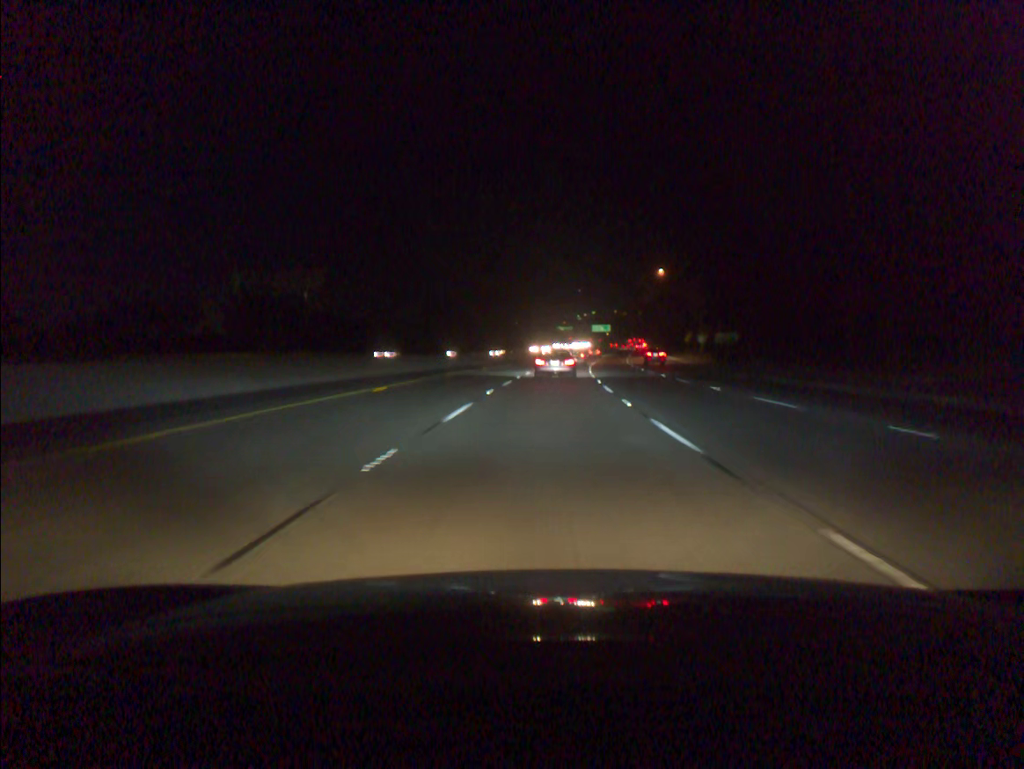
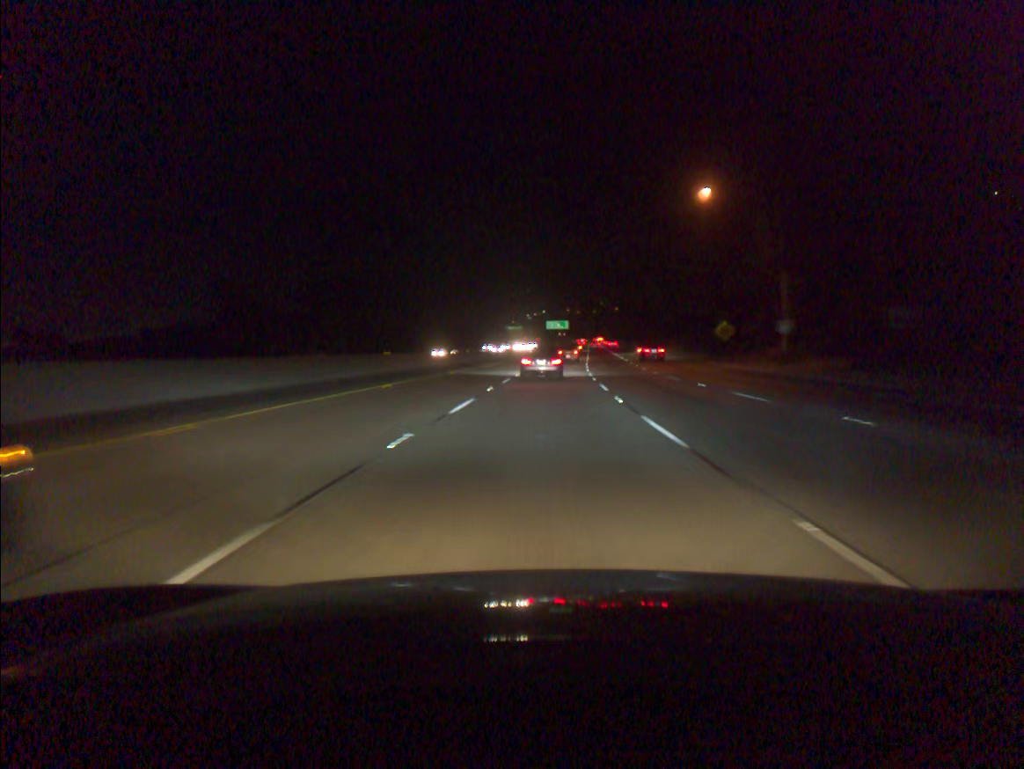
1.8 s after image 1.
(+1.7, +56.5) m; +4°
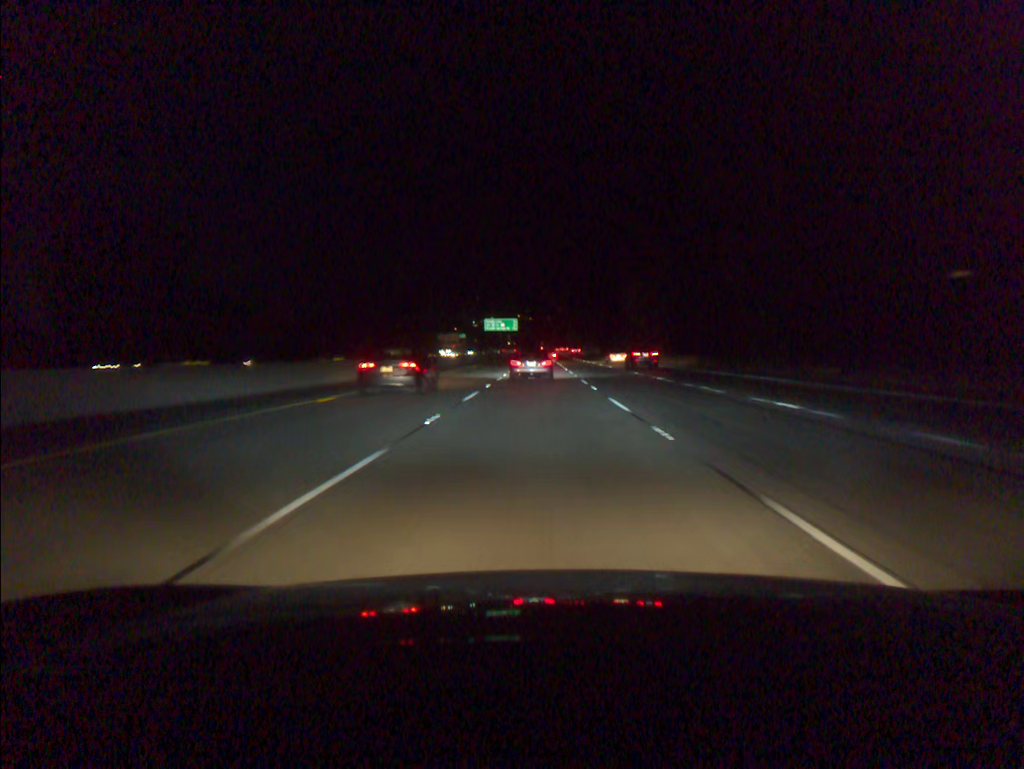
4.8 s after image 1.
(+3.9, +93.4) m; +4°
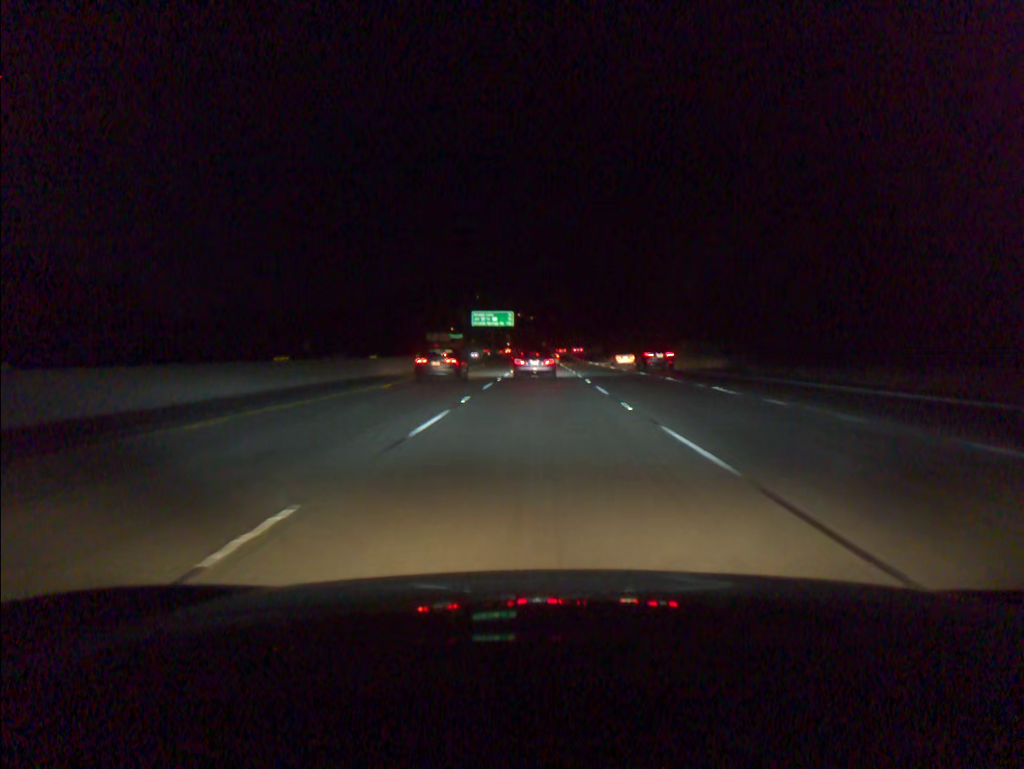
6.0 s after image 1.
(-0.1, +37.0) m; 0°
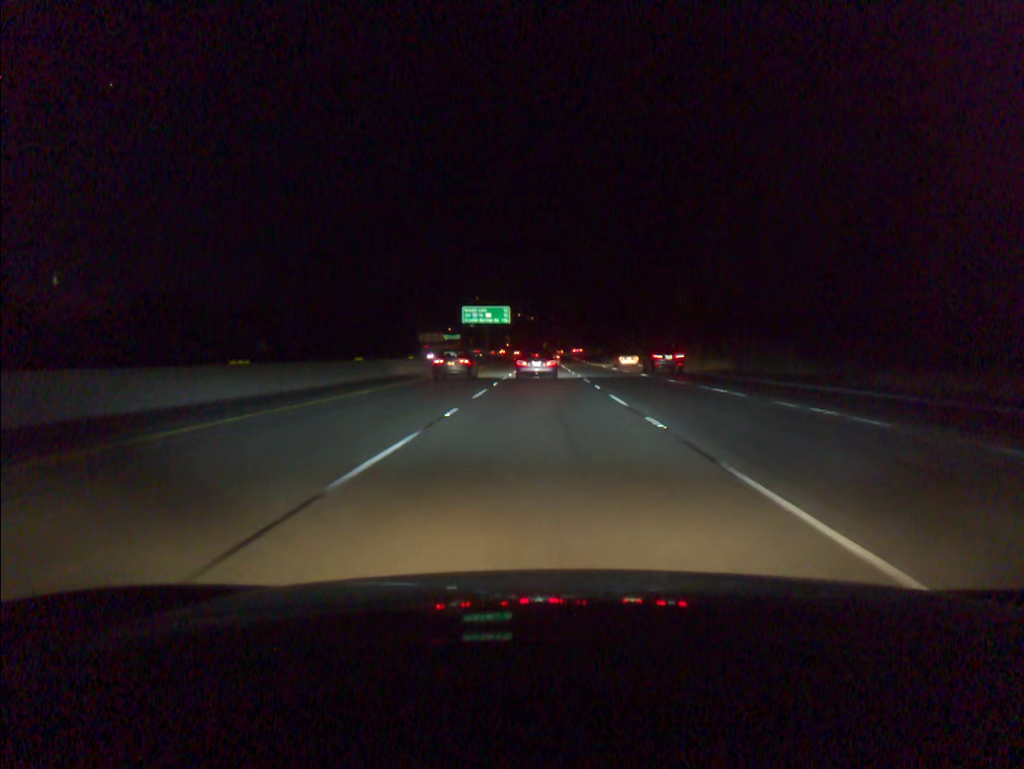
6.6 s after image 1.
(0.0, +18.4) m; 0°
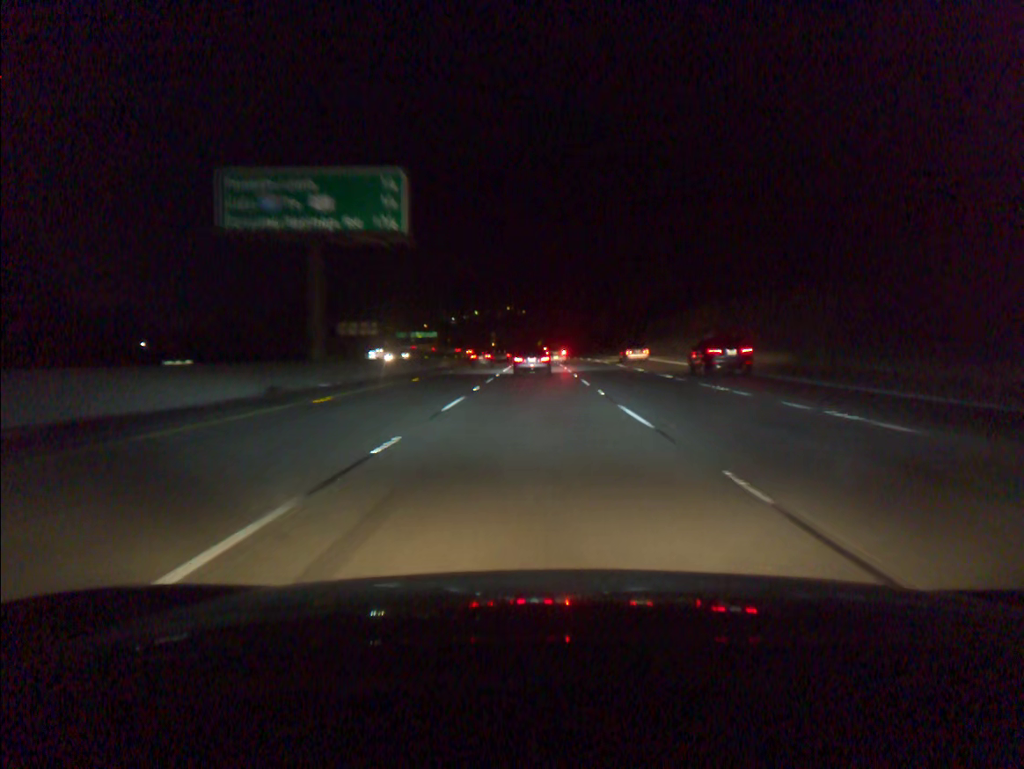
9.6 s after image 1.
(+0.4, +90.9) m; 0°
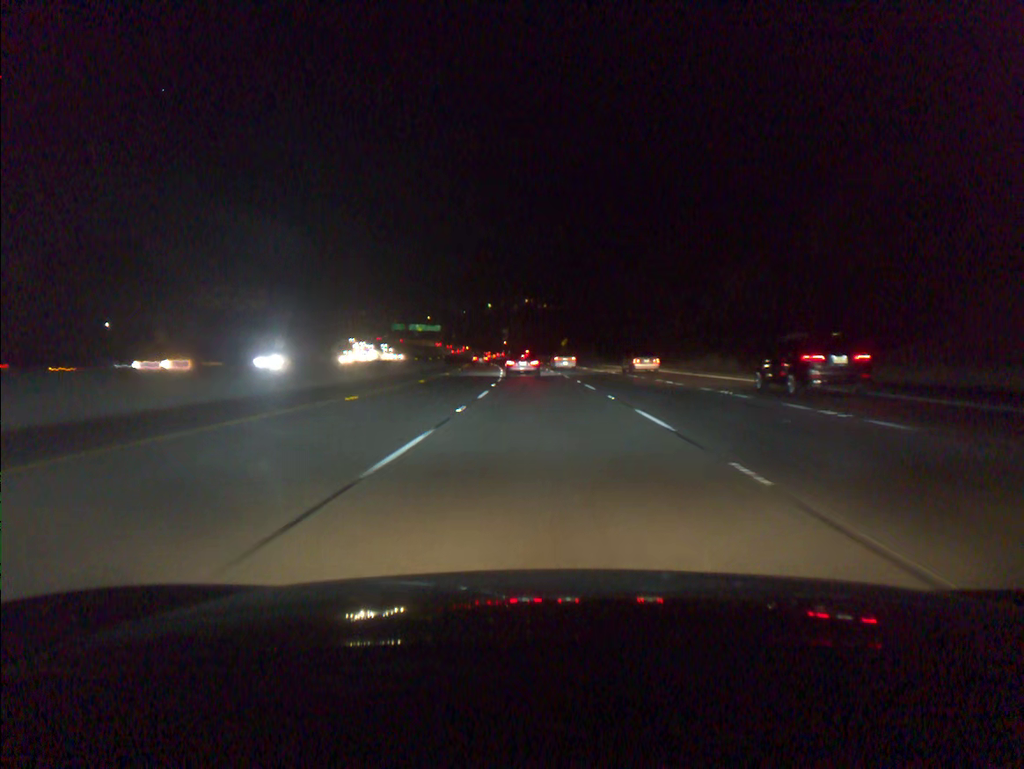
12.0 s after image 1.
(-0.6, +71.3) m; -2°
